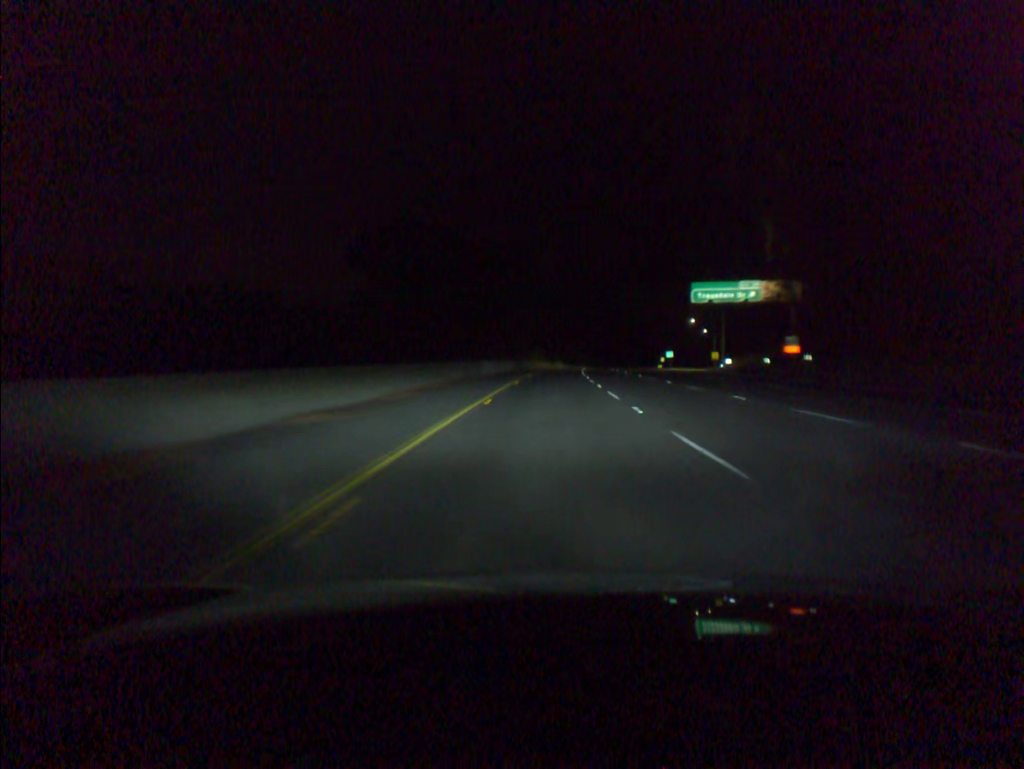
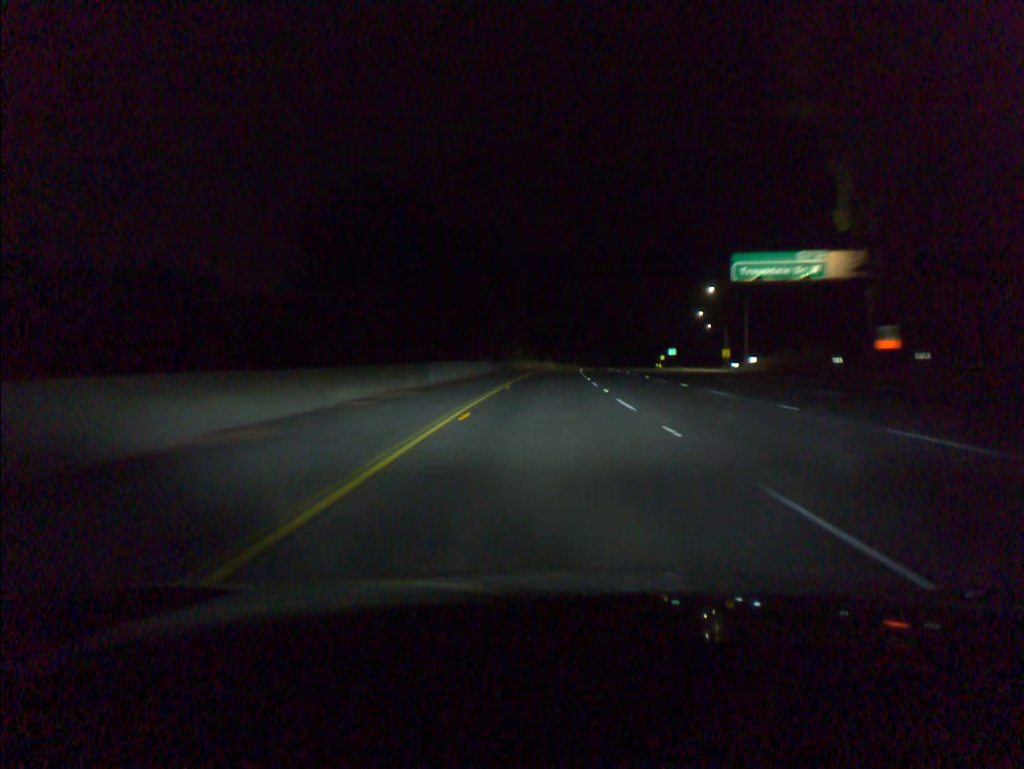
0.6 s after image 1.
(+0.1, +19.8) m; +1°
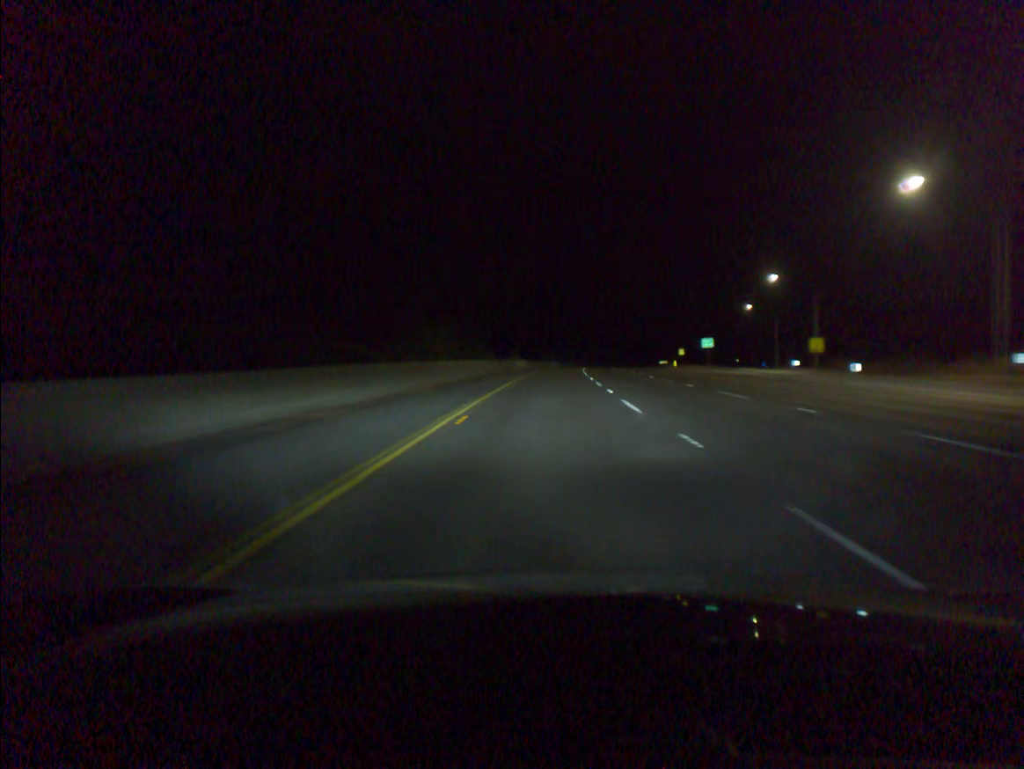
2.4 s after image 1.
(+1.1, +59.4) m; +2°
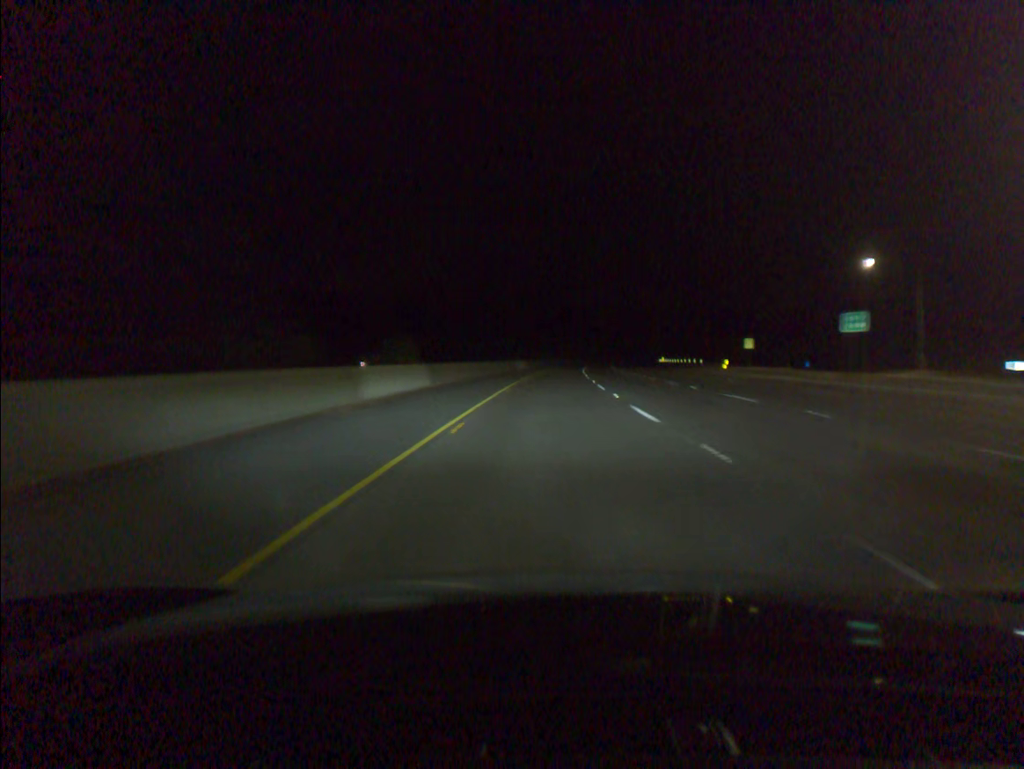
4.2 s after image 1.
(+1.1, +59.5) m; +2°
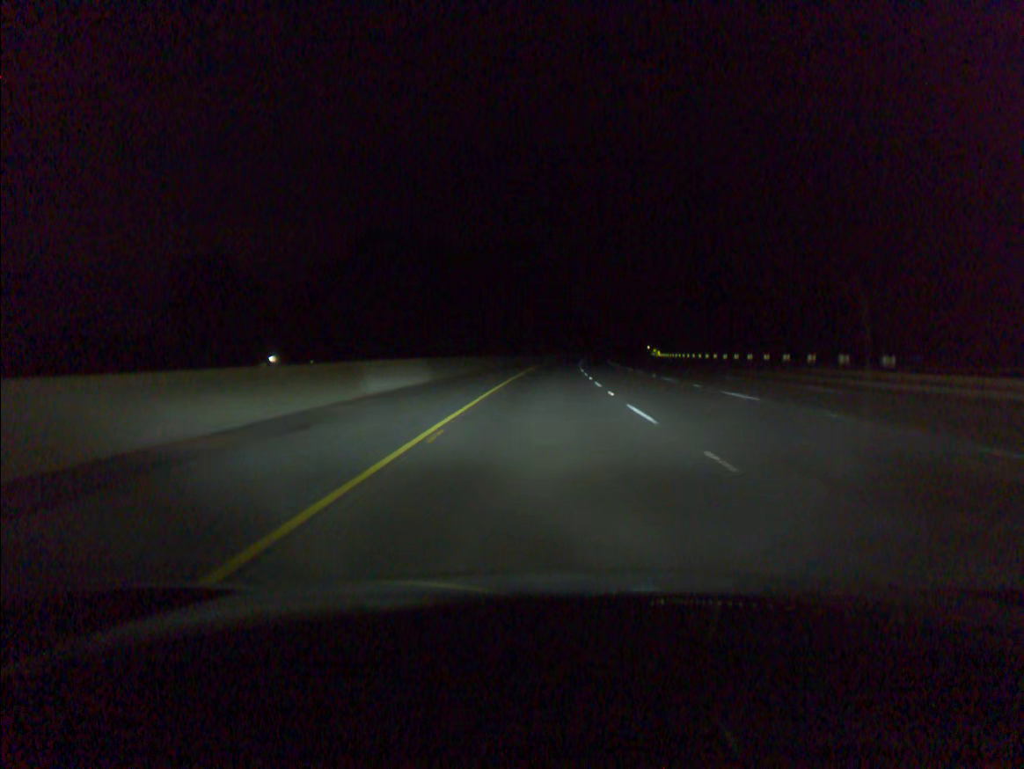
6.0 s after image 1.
(+1.3, +59.6) m; +2°
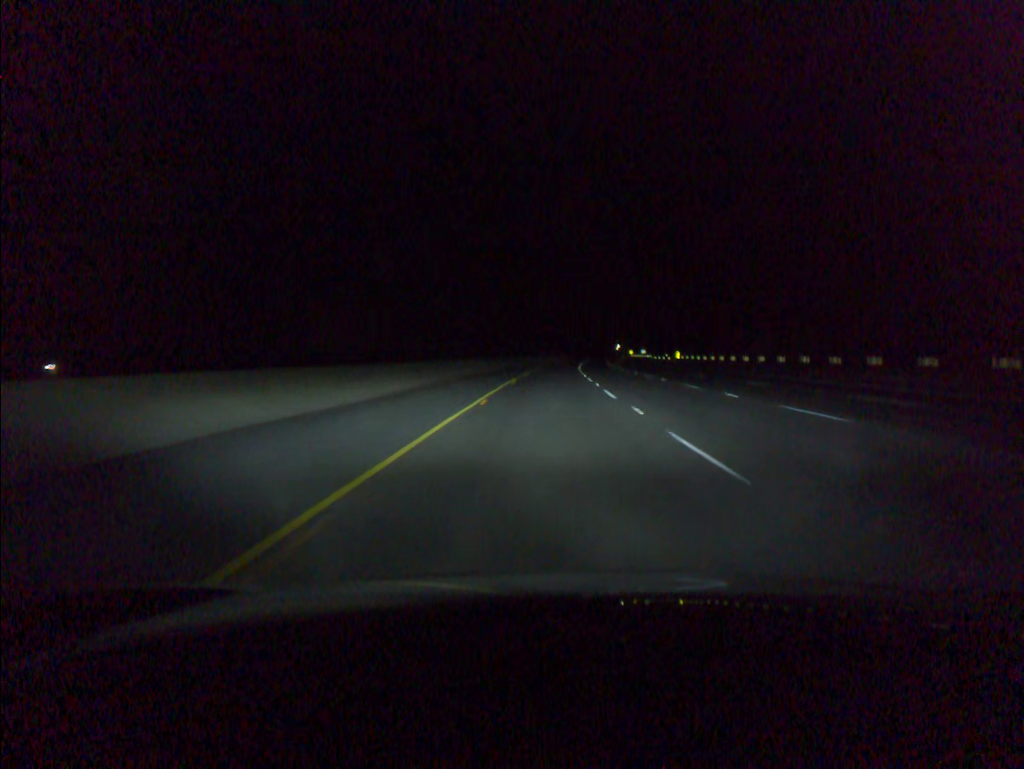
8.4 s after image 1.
(+1.8, +79.1) m; +3°
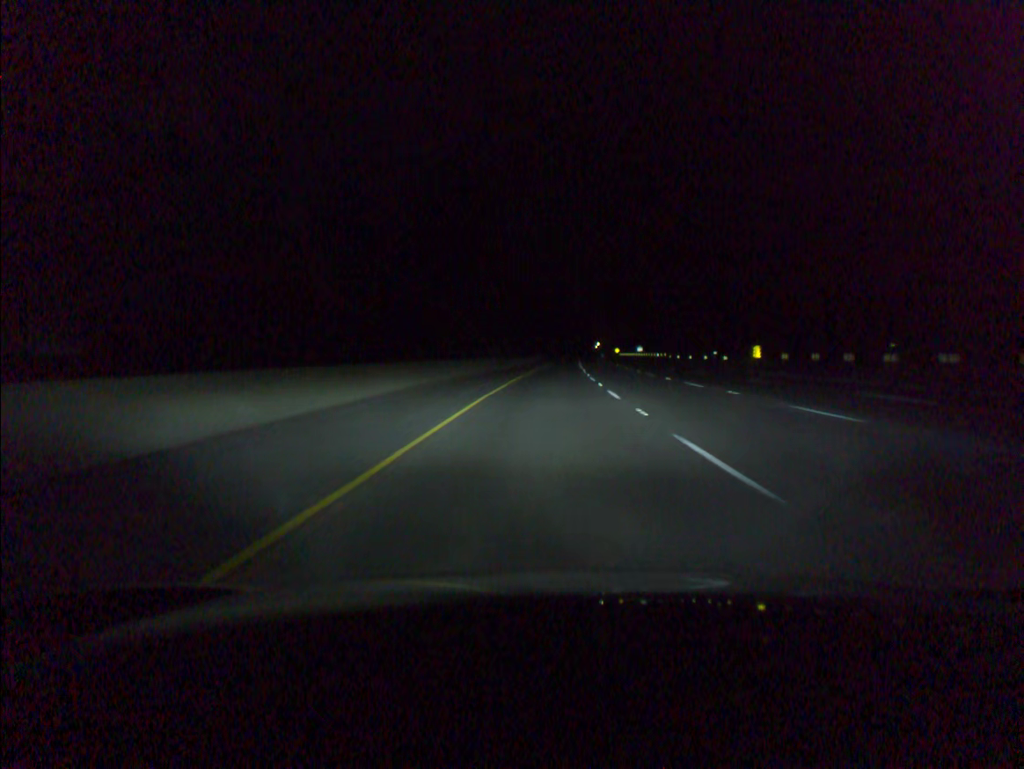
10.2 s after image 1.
(+1.1, +59.1) m; +2°
